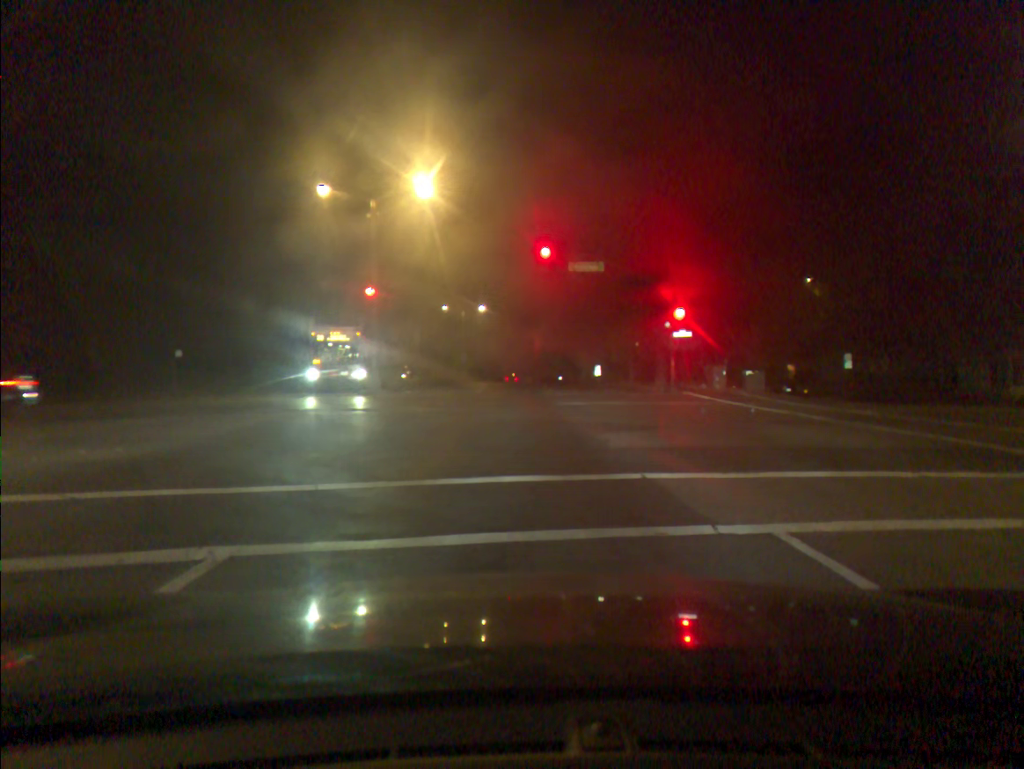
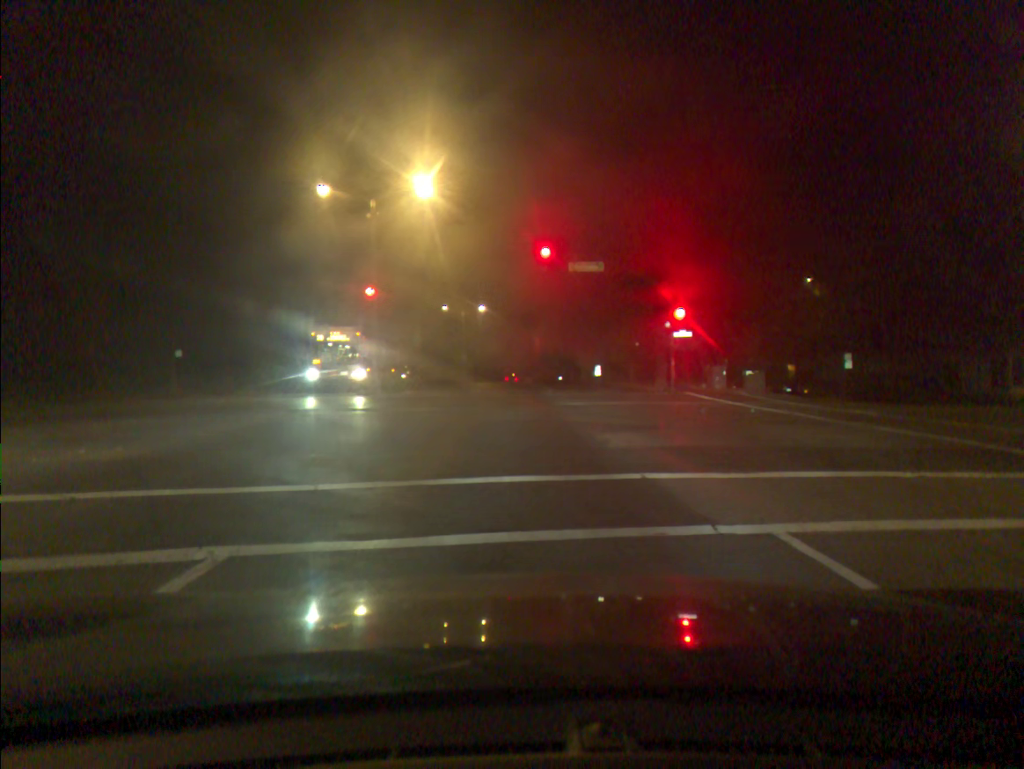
(0.0, 0.0) m; 0°
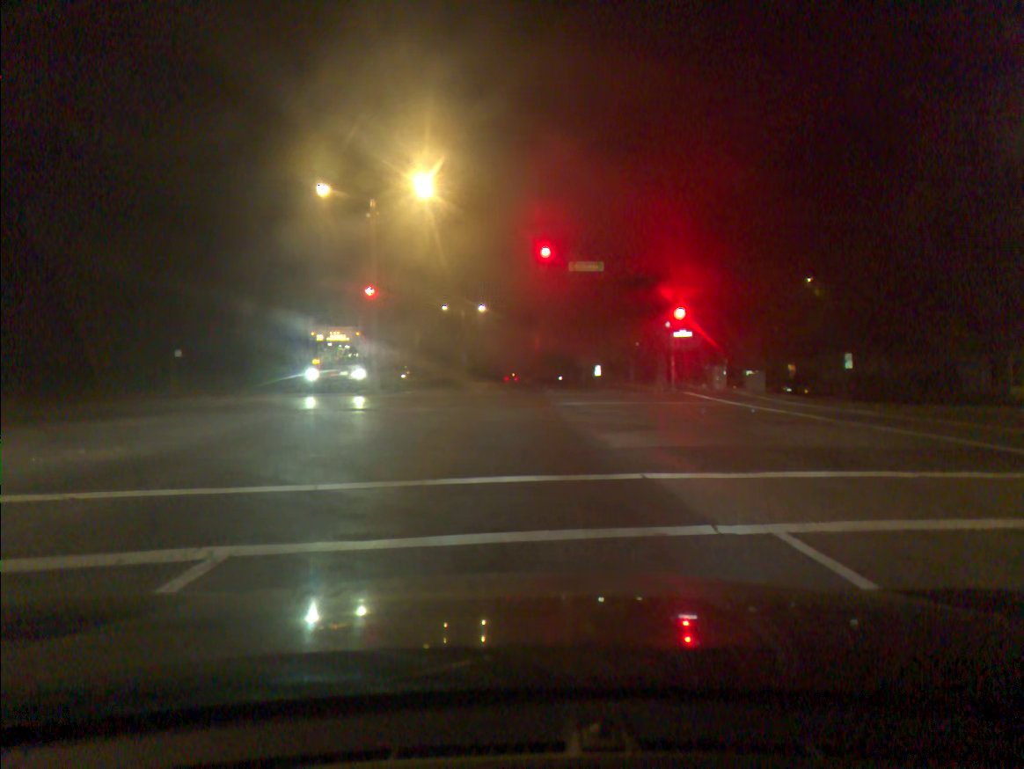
(0.0, +0.1) m; 0°
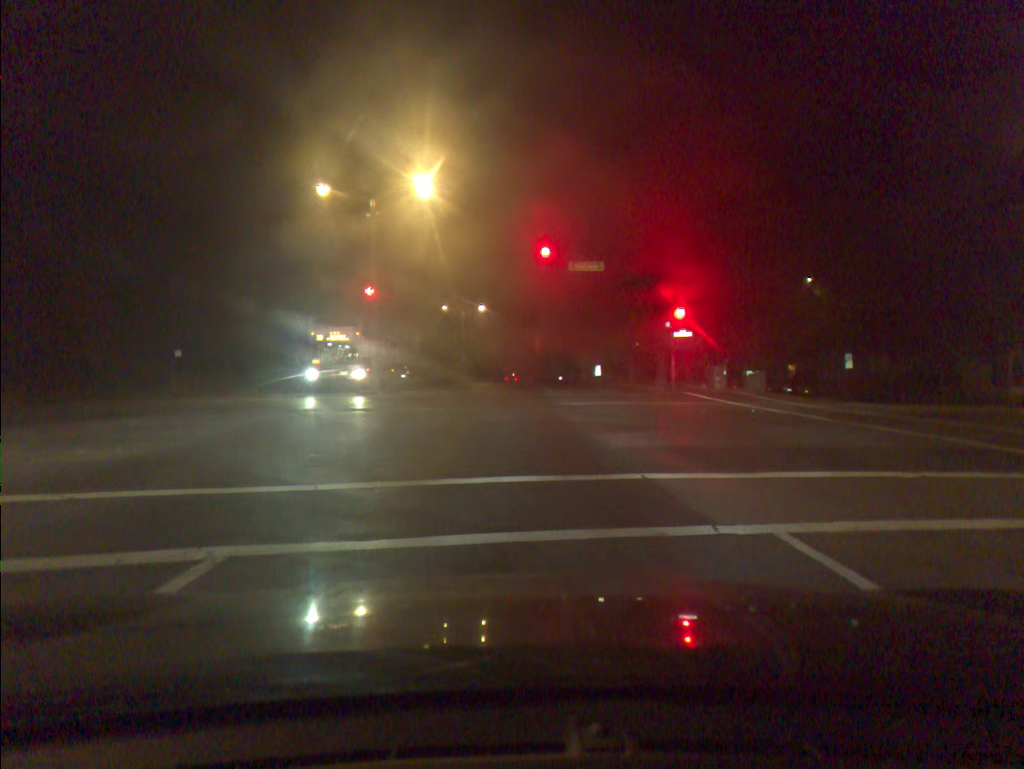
(0.0, 0.0) m; 0°
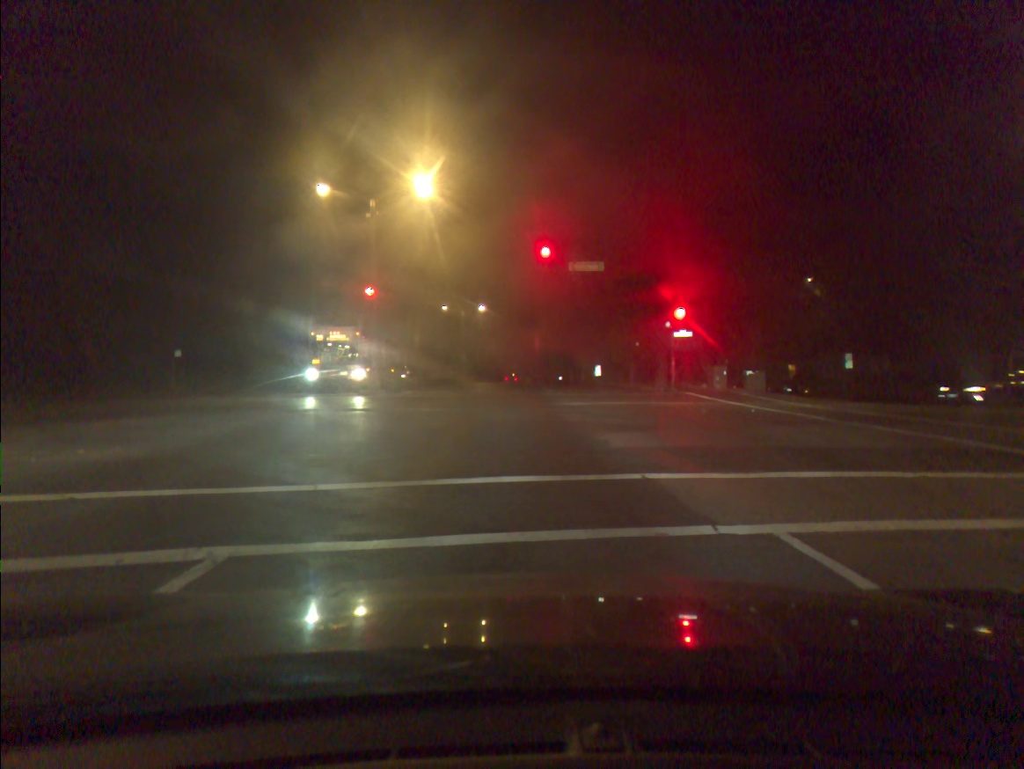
(0.0, 0.0) m; 0°
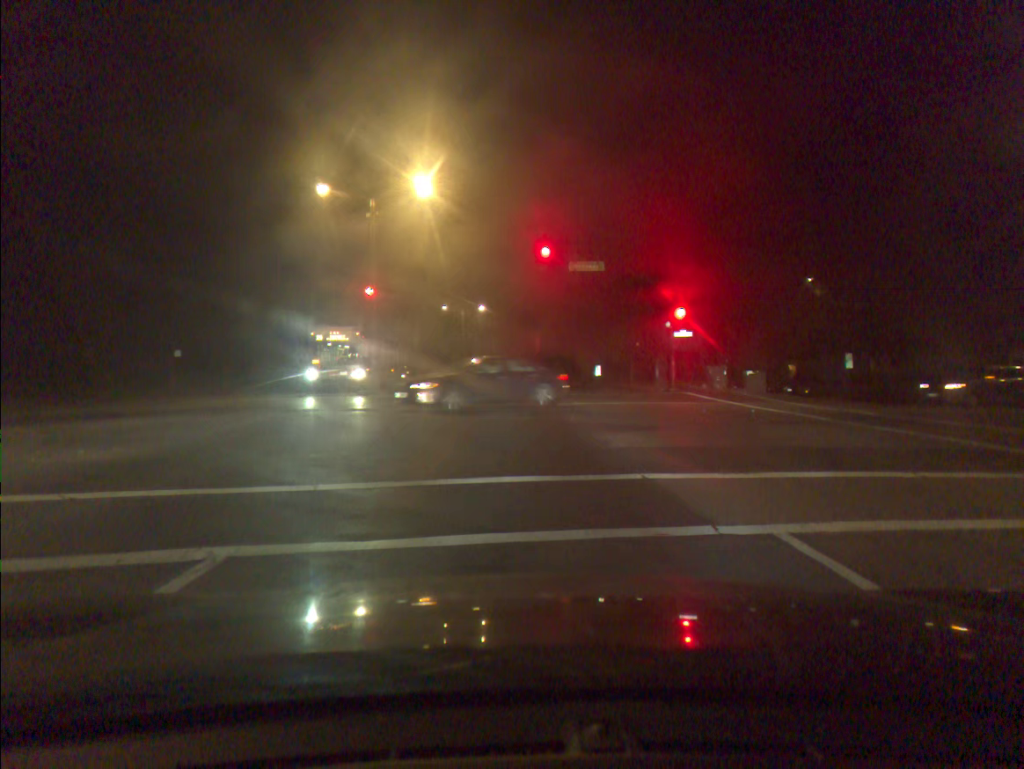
(0.0, 0.0) m; 0°
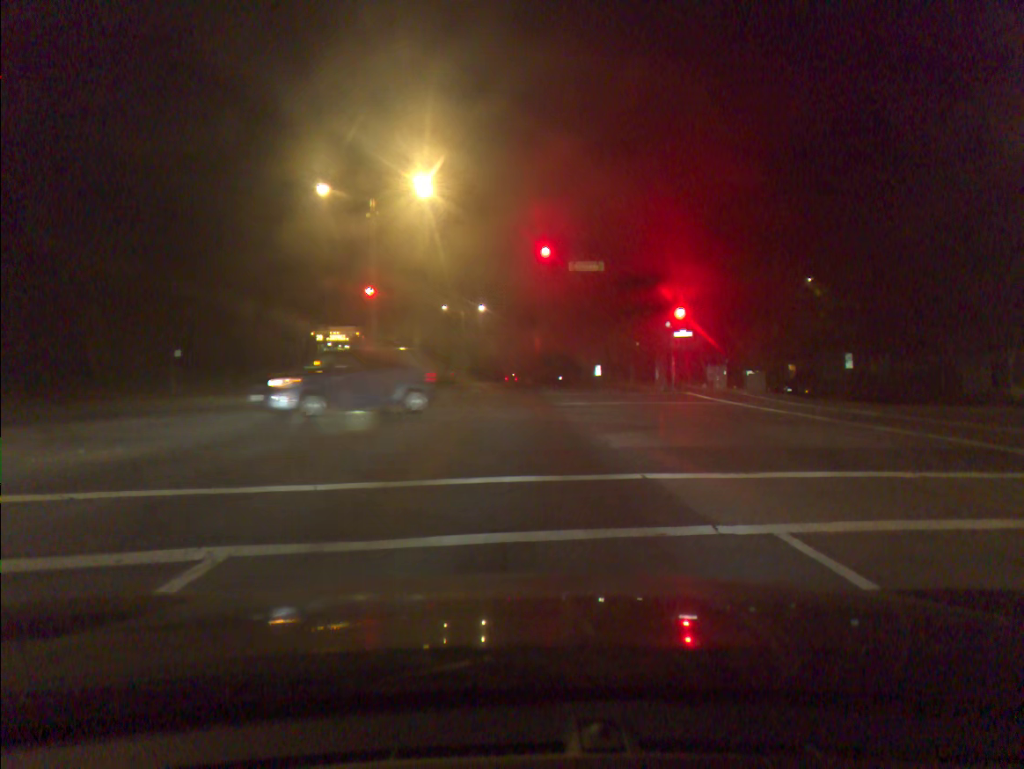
(0.0, 0.0) m; 0°
